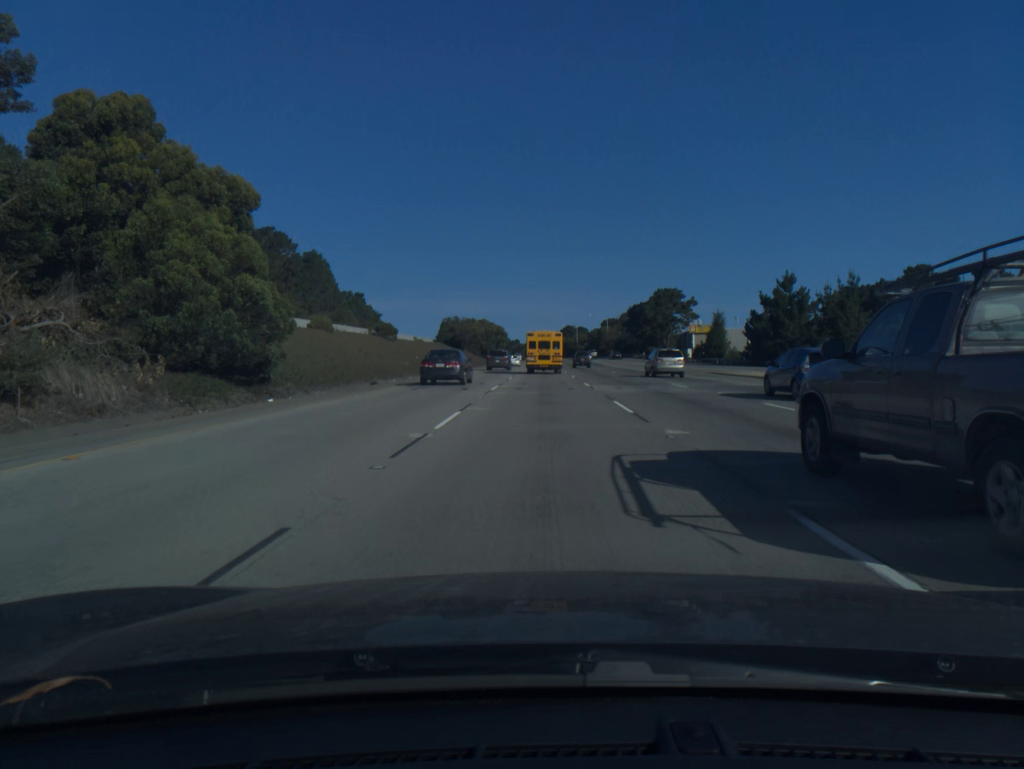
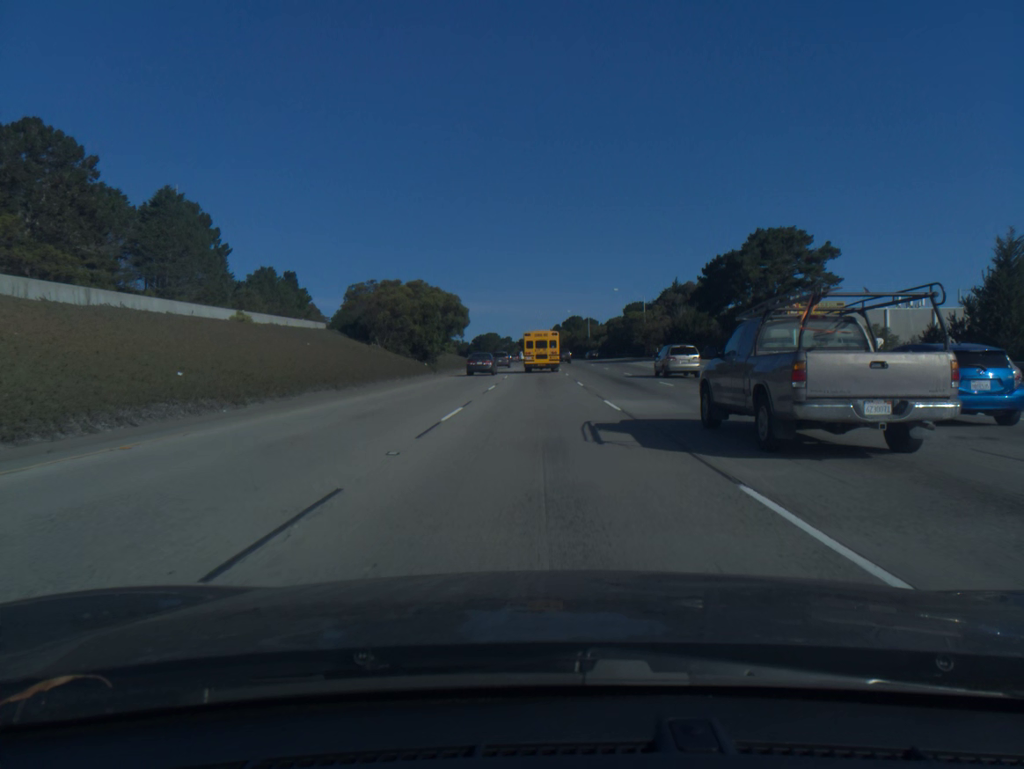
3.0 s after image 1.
(+0.1, +71.3) m; 0°
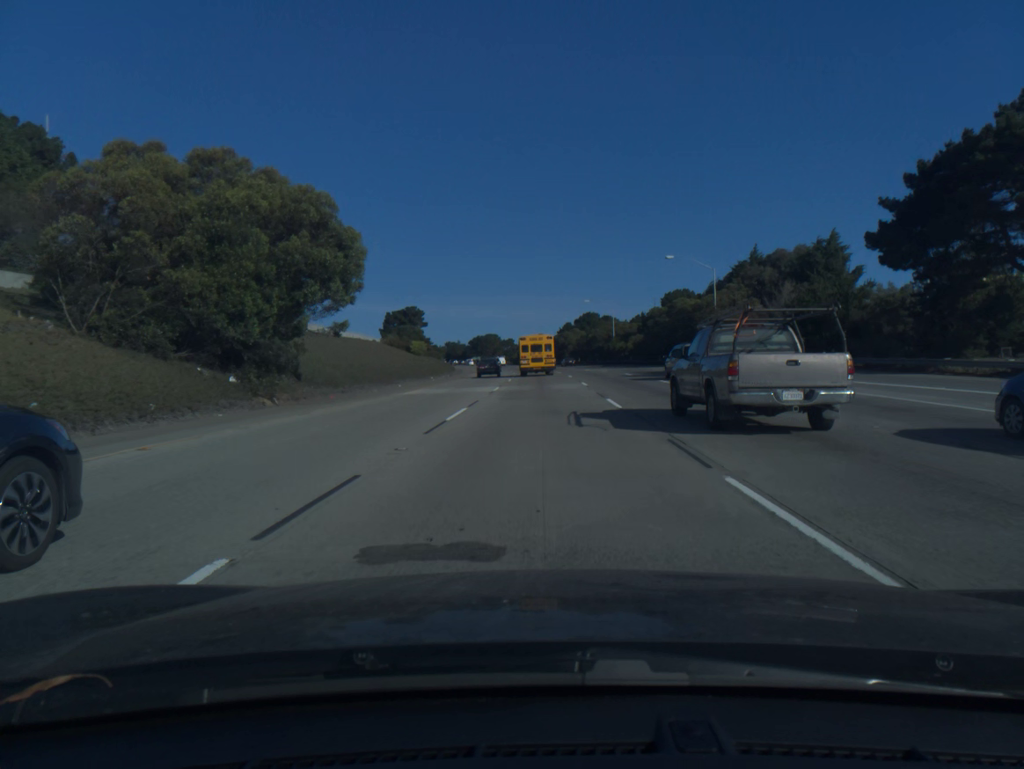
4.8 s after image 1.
(-0.1, +43.2) m; 0°
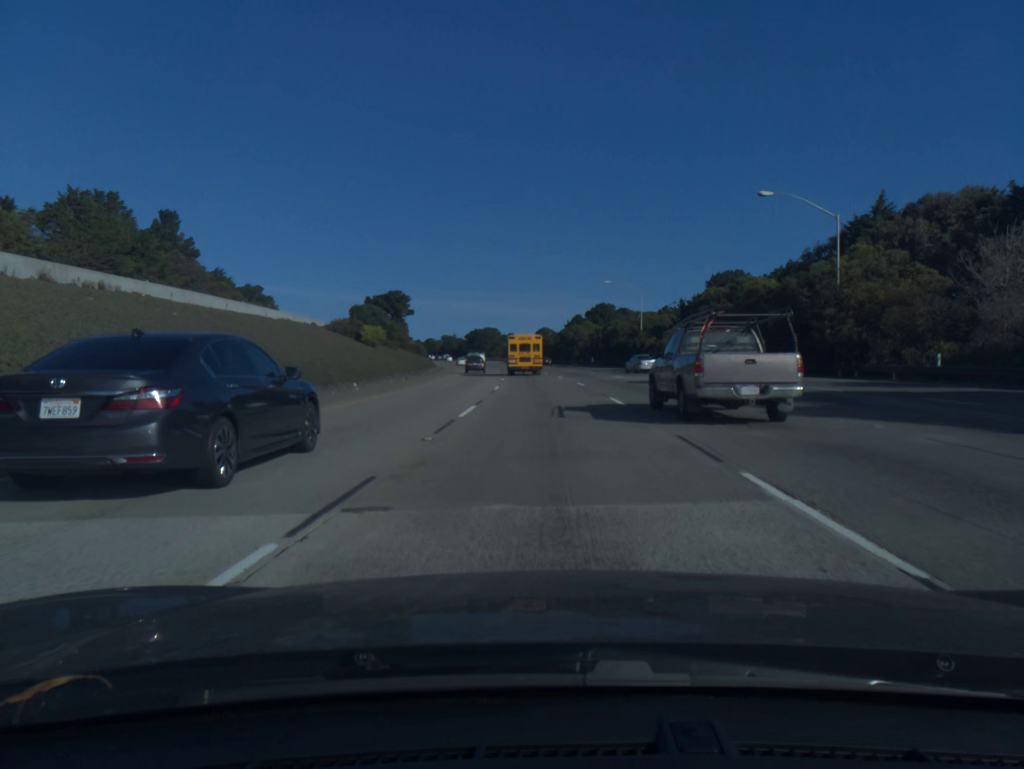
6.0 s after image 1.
(-0.1, +28.9) m; 0°
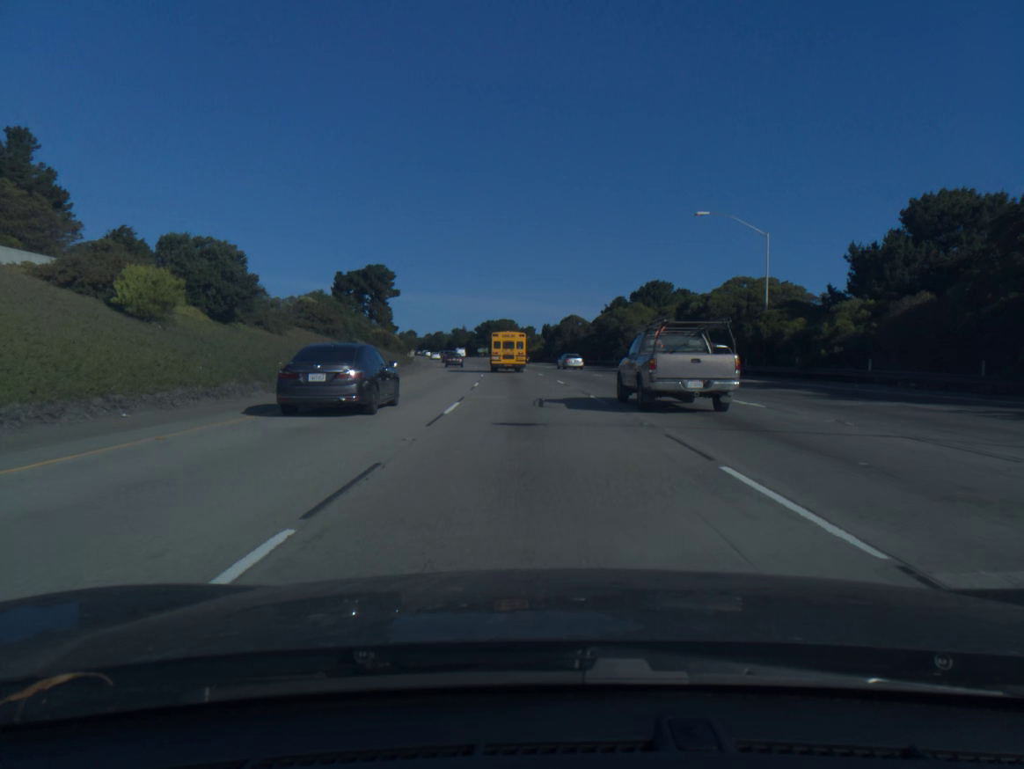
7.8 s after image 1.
(-0.4, +43.5) m; -1°
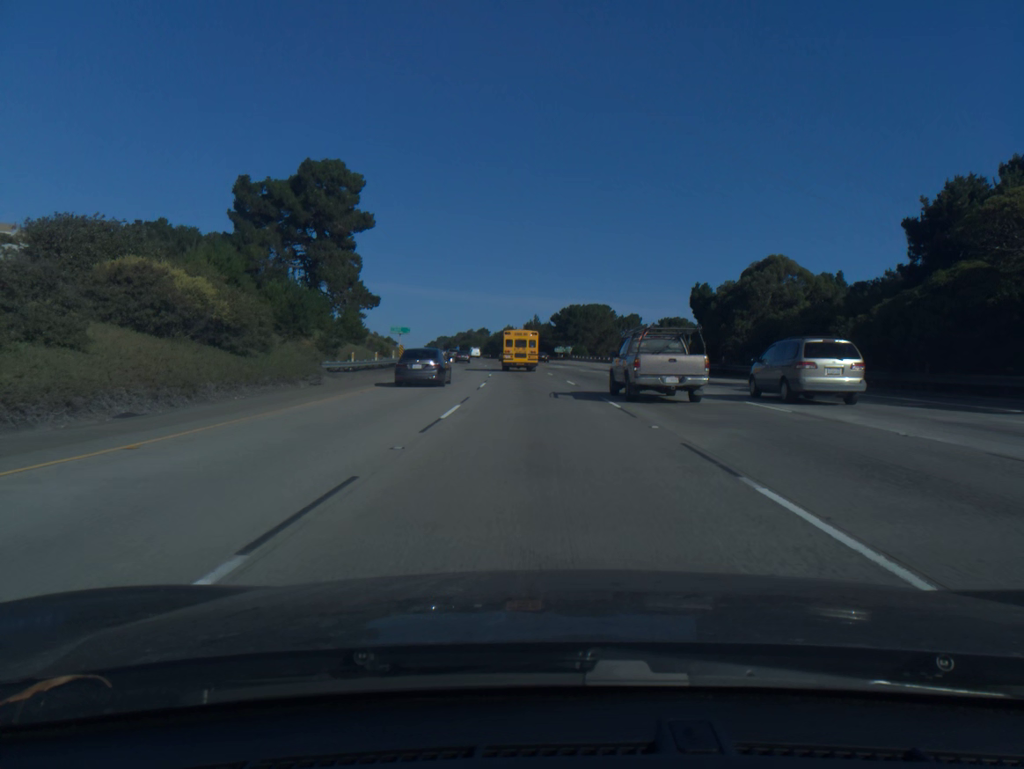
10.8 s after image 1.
(-4.1, +74.1) m; -6°
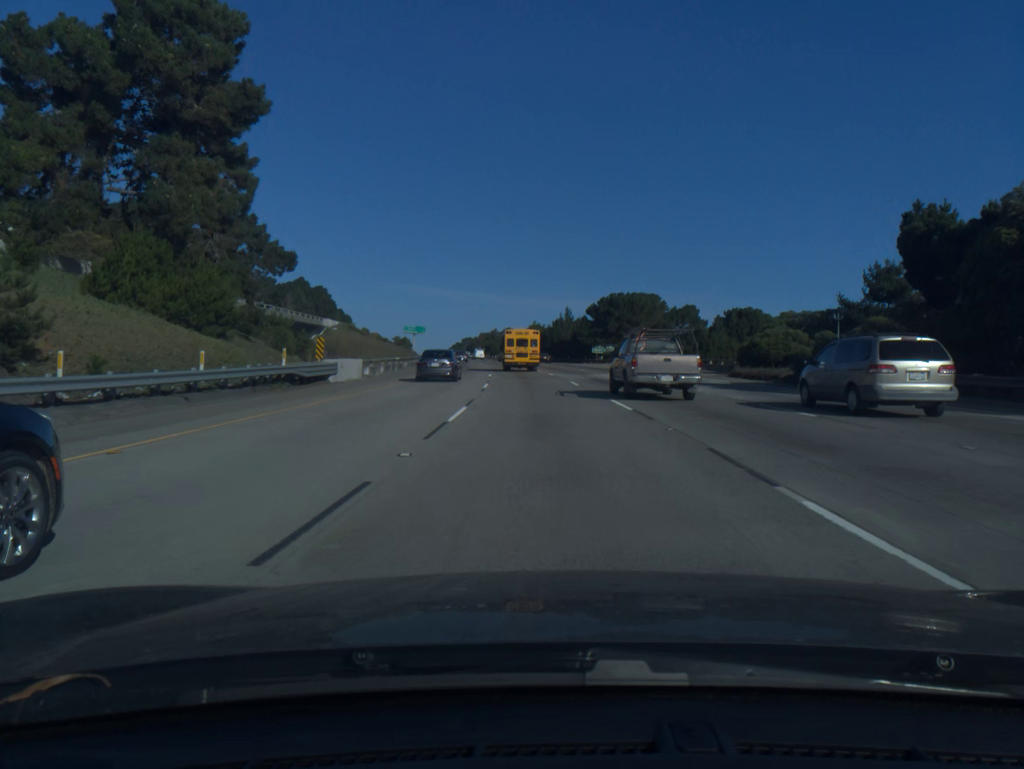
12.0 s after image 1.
(-0.6, +29.8) m; -2°
